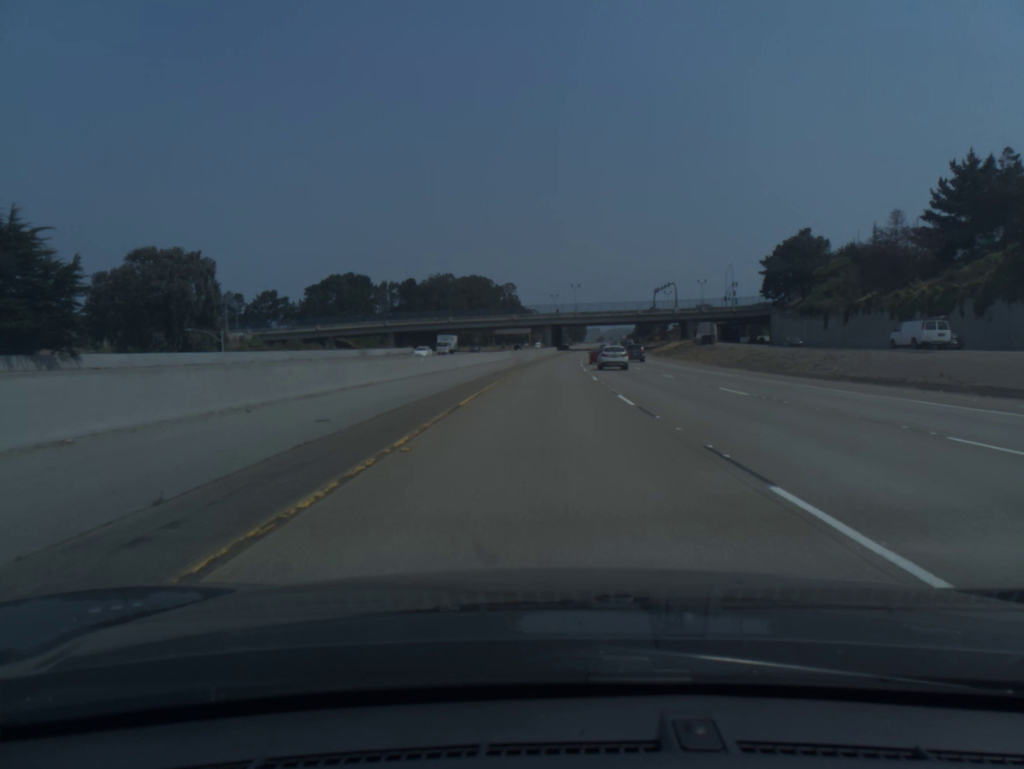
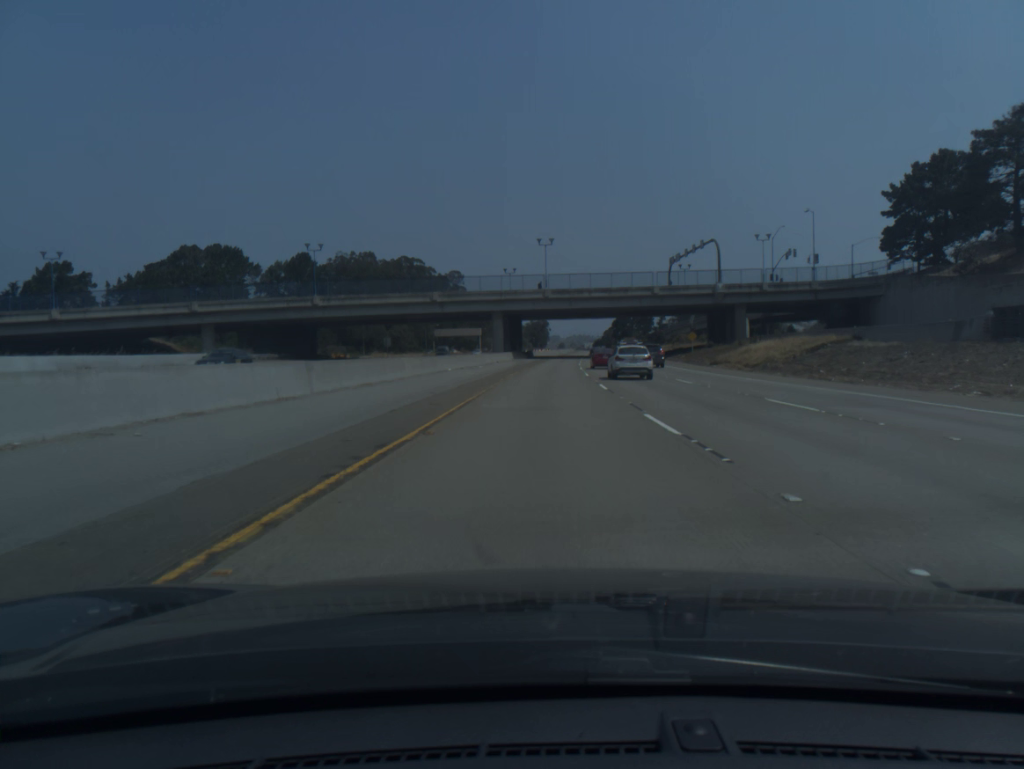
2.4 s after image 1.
(+1.8, +78.3) m; +3°
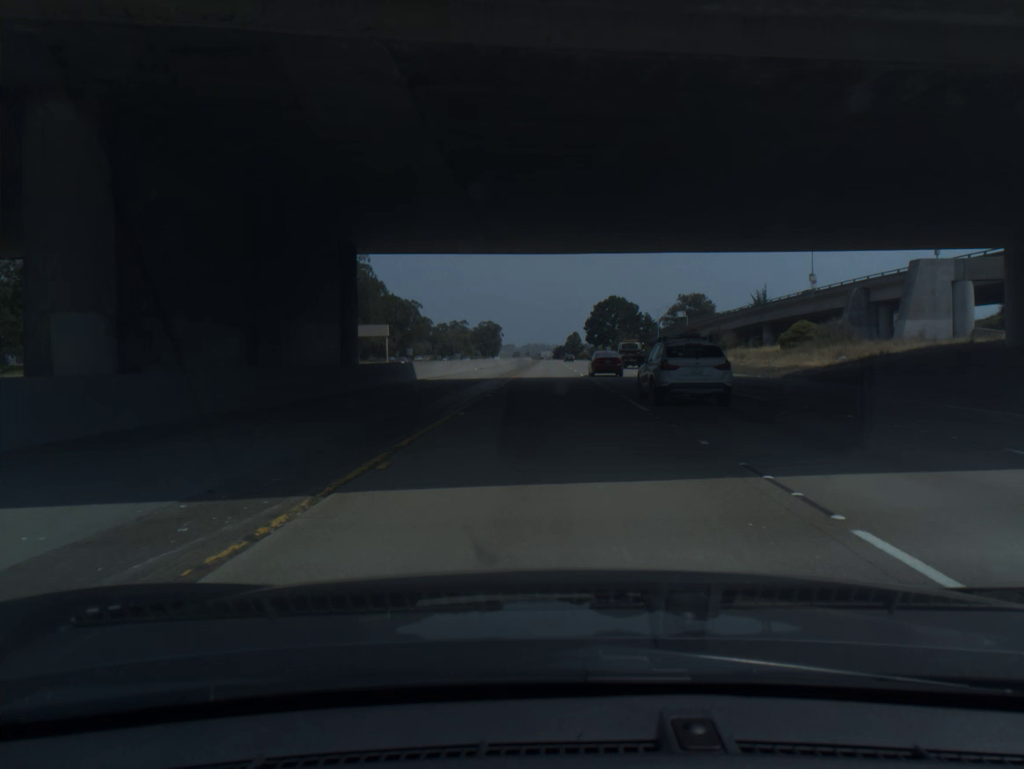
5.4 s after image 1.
(+2.7, +97.7) m; +3°
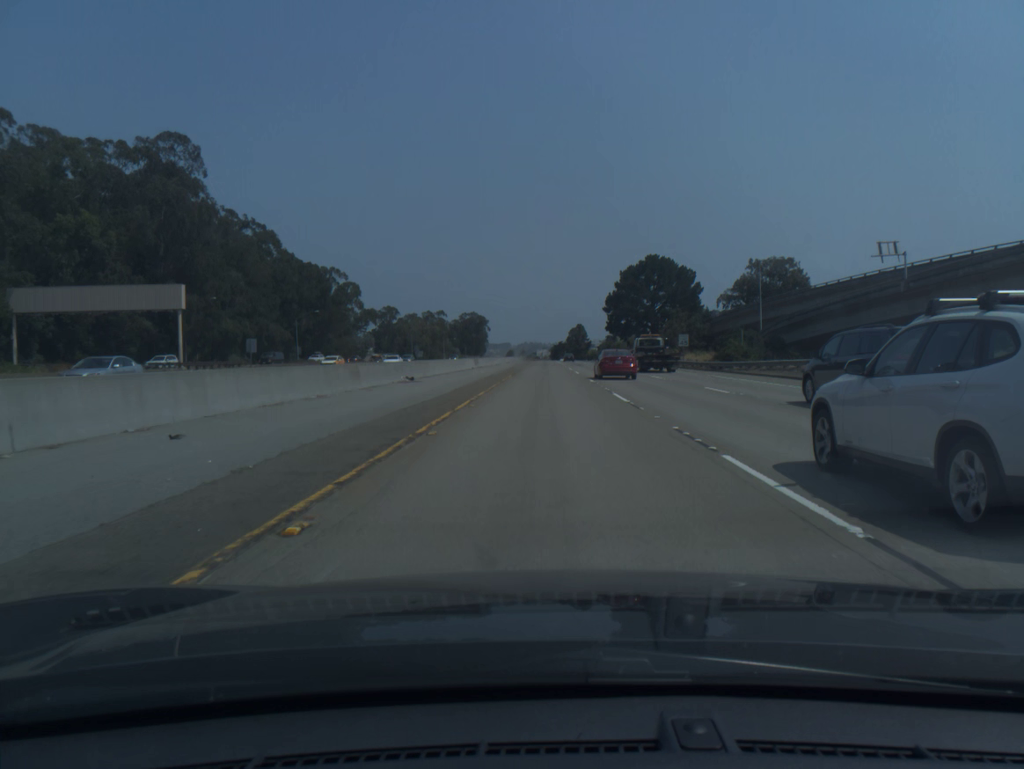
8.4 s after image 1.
(+0.8, +97.9) m; 0°
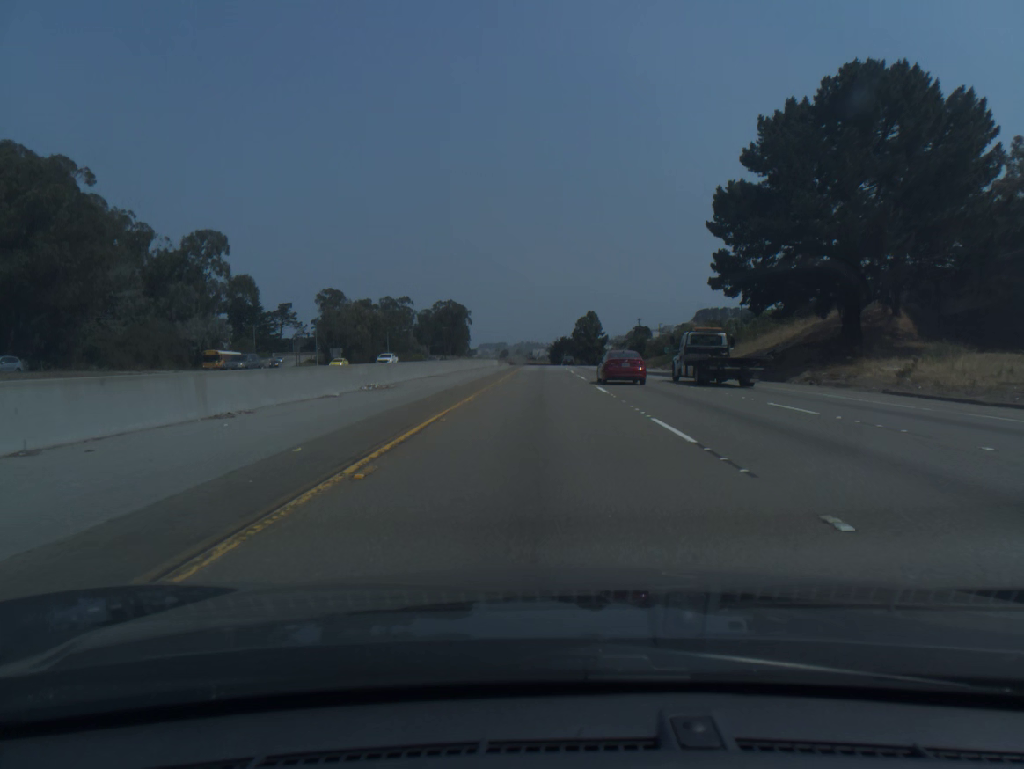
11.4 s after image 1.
(+0.2, +97.1) m; 0°
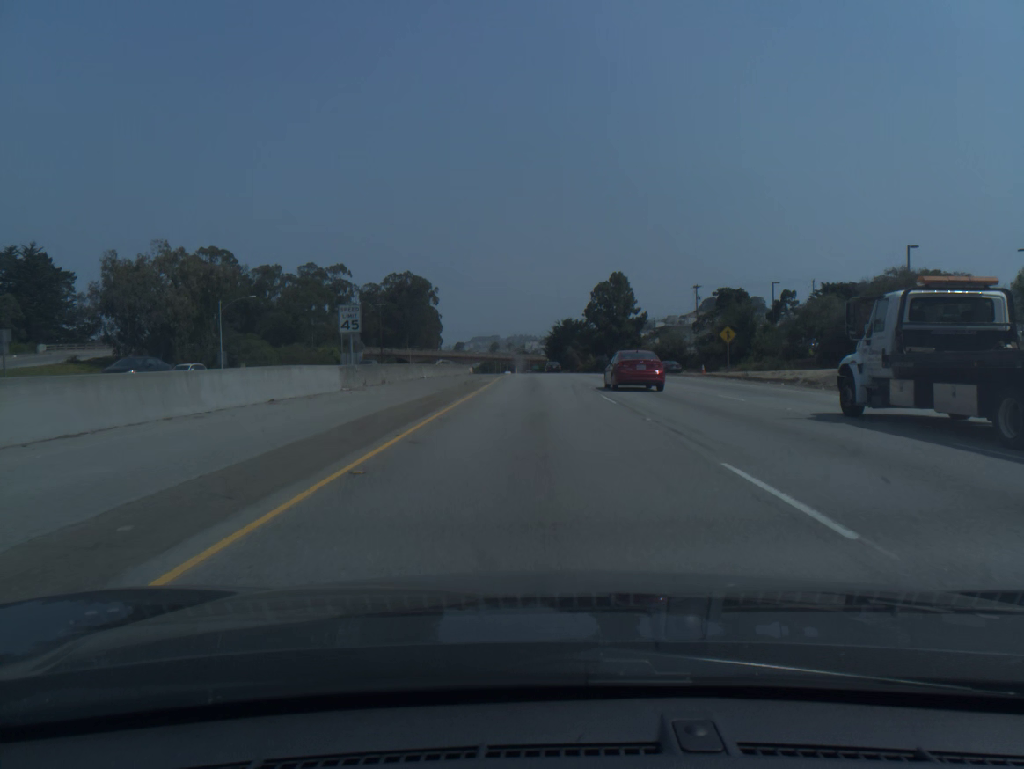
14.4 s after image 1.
(-0.1, +95.3) m; 0°
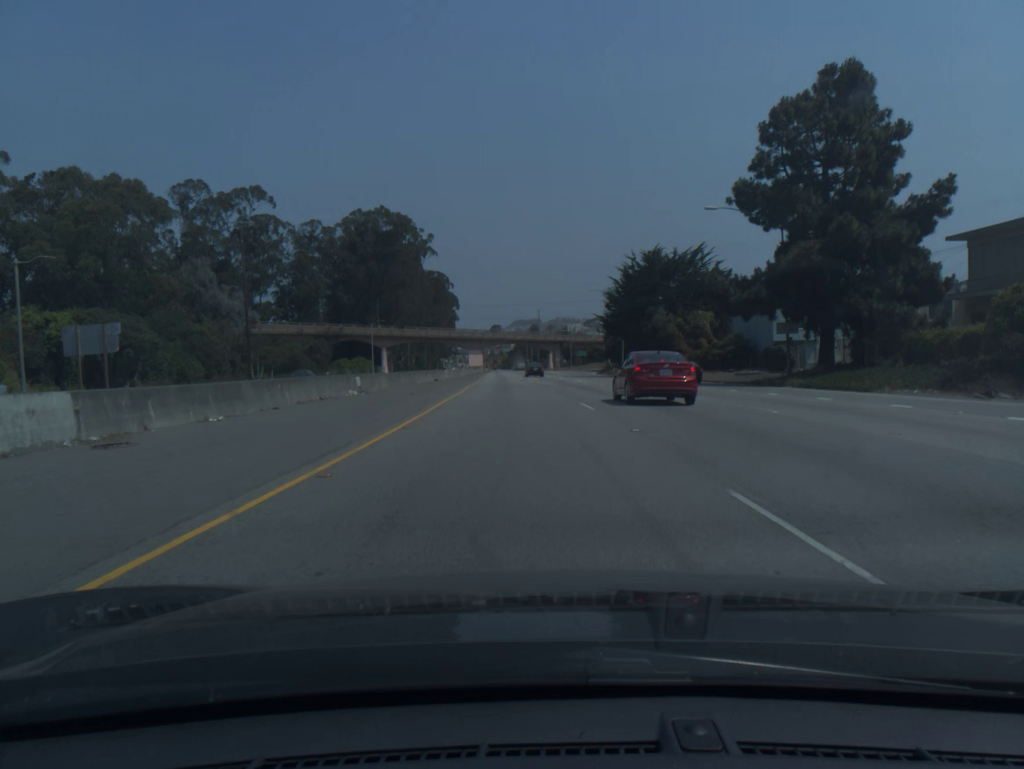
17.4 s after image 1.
(-1.2, +91.9) m; -3°
